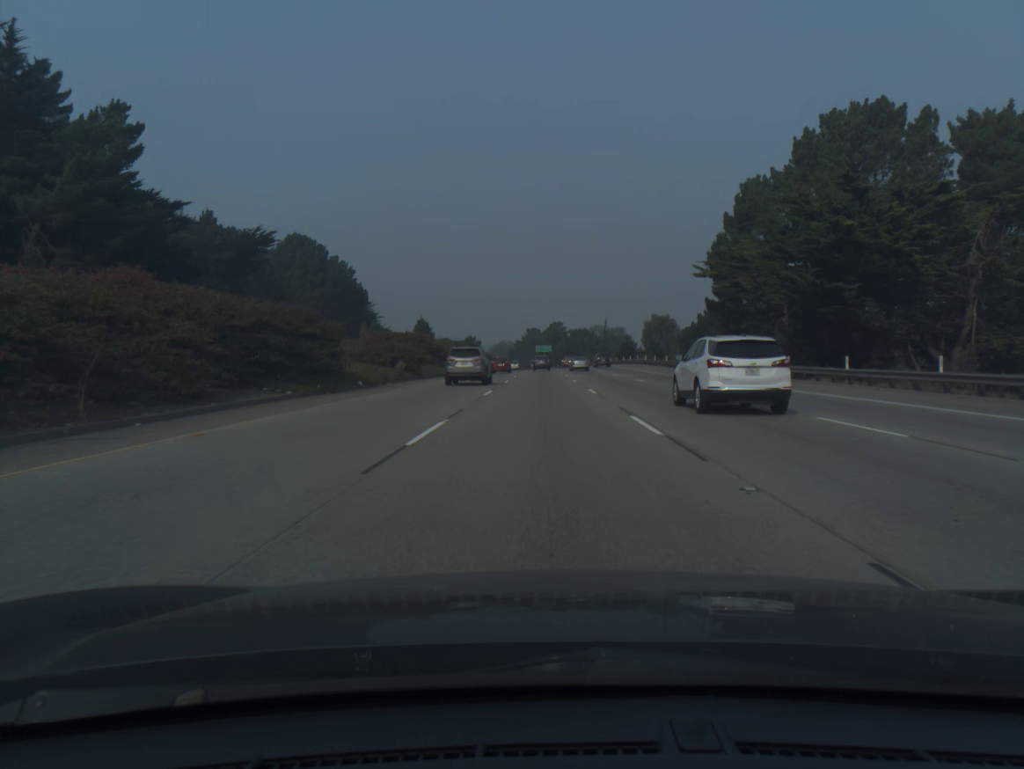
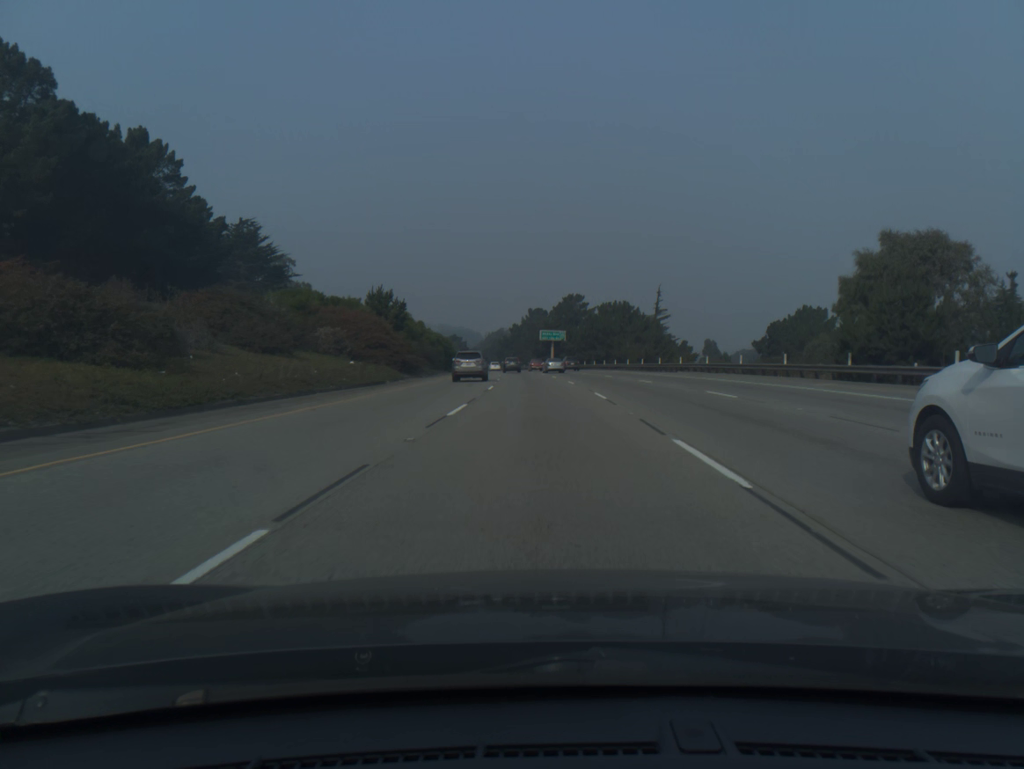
(-0.1, +92.5) m; 0°
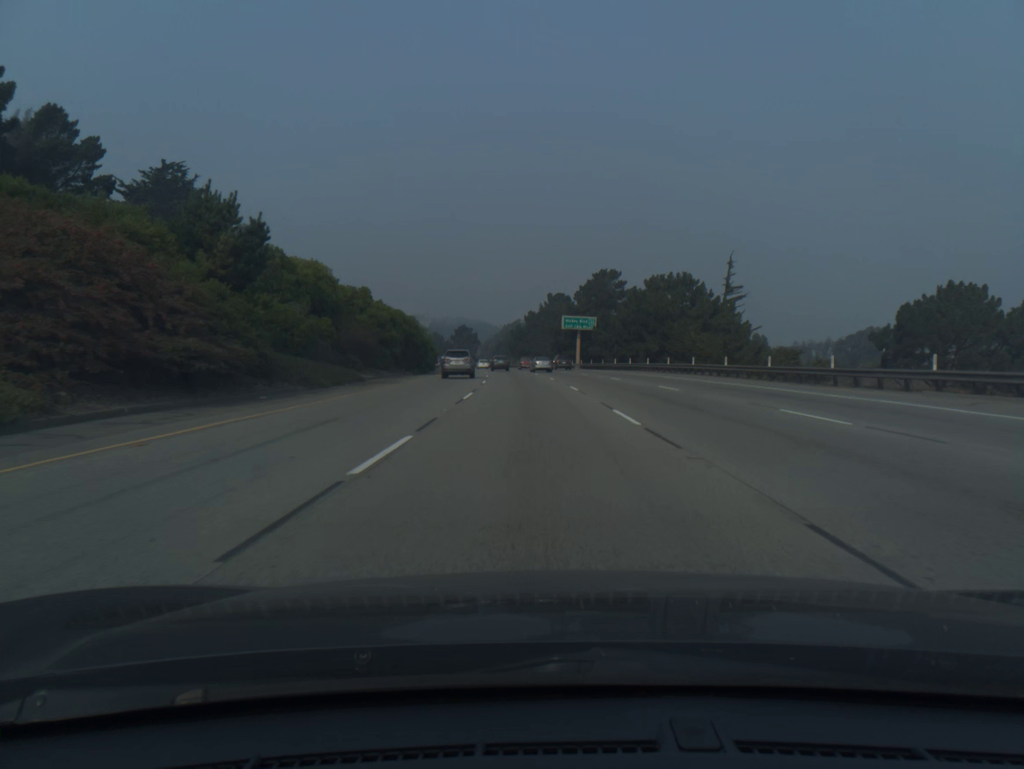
(-0.3, +37.4) m; -1°
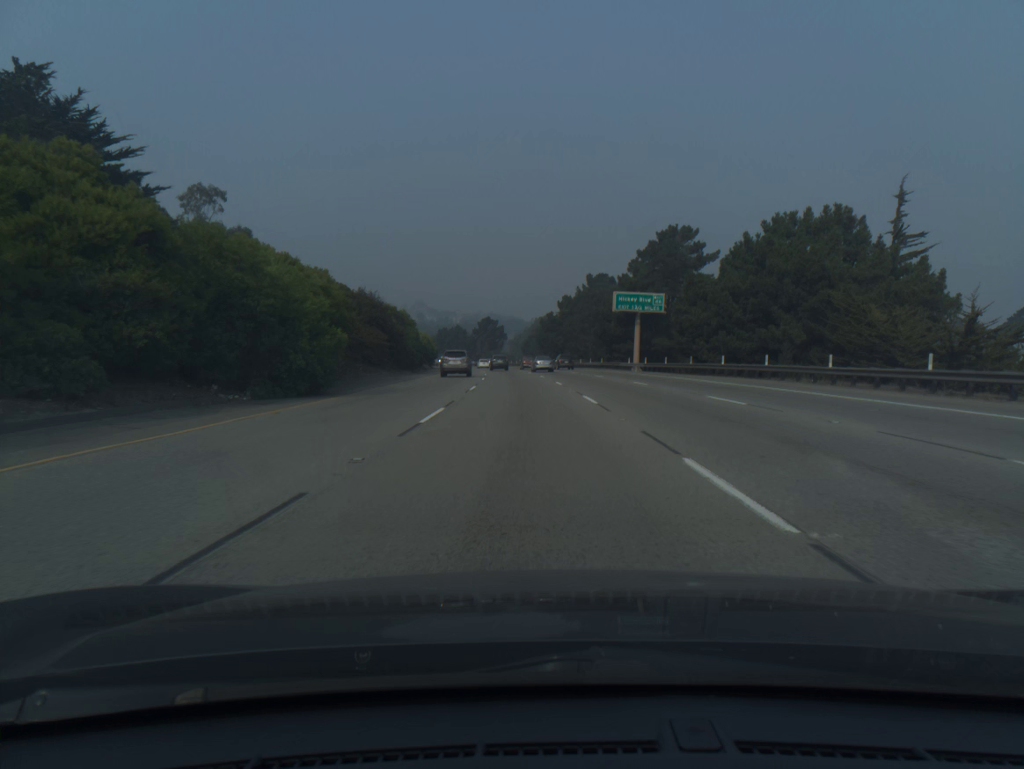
(-0.7, +37.6) m; -2°
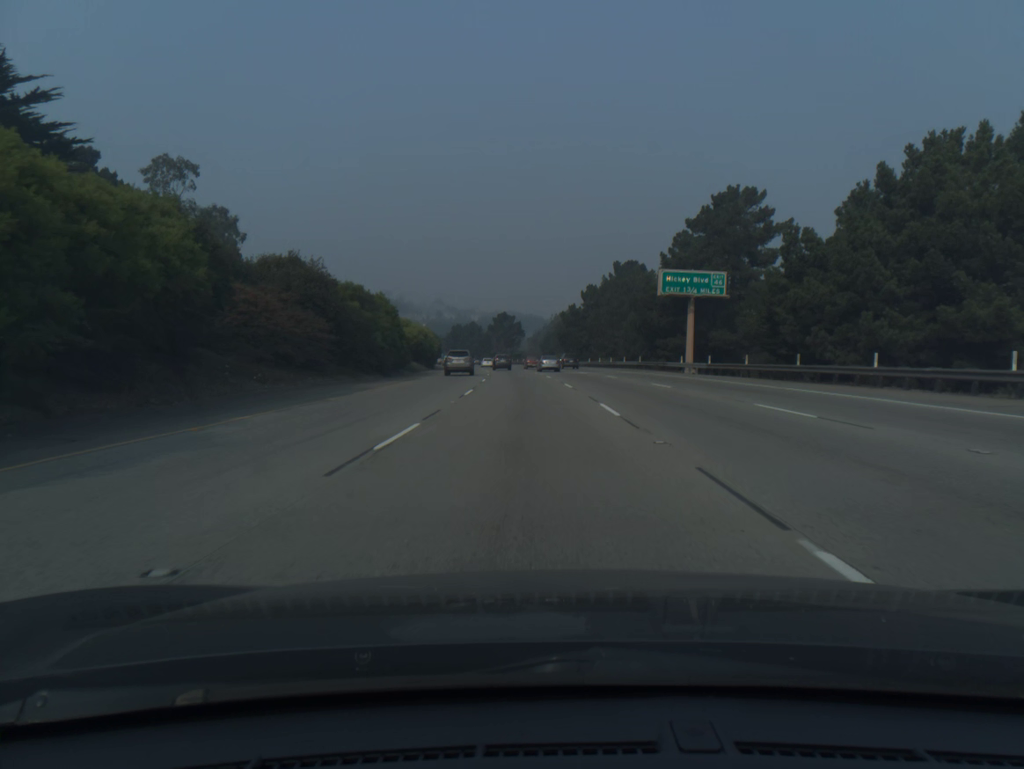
(-0.2, +18.9) m; -1°
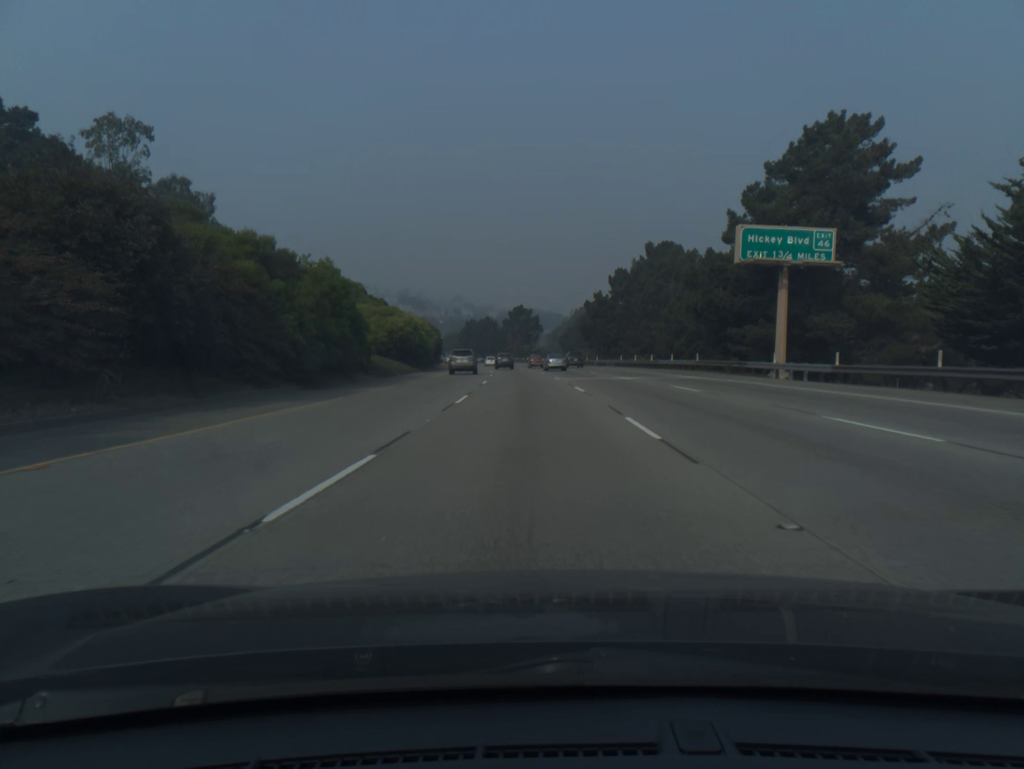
(-0.2, +19.0) m; -1°
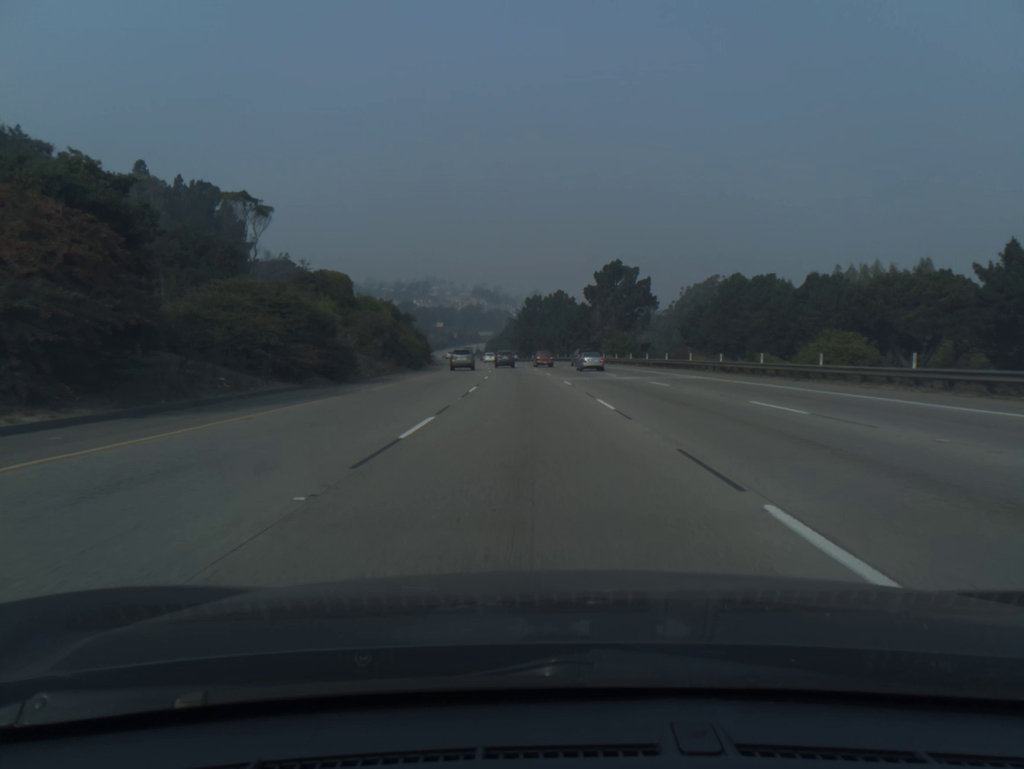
(-4.7, +96.1) m; -6°
